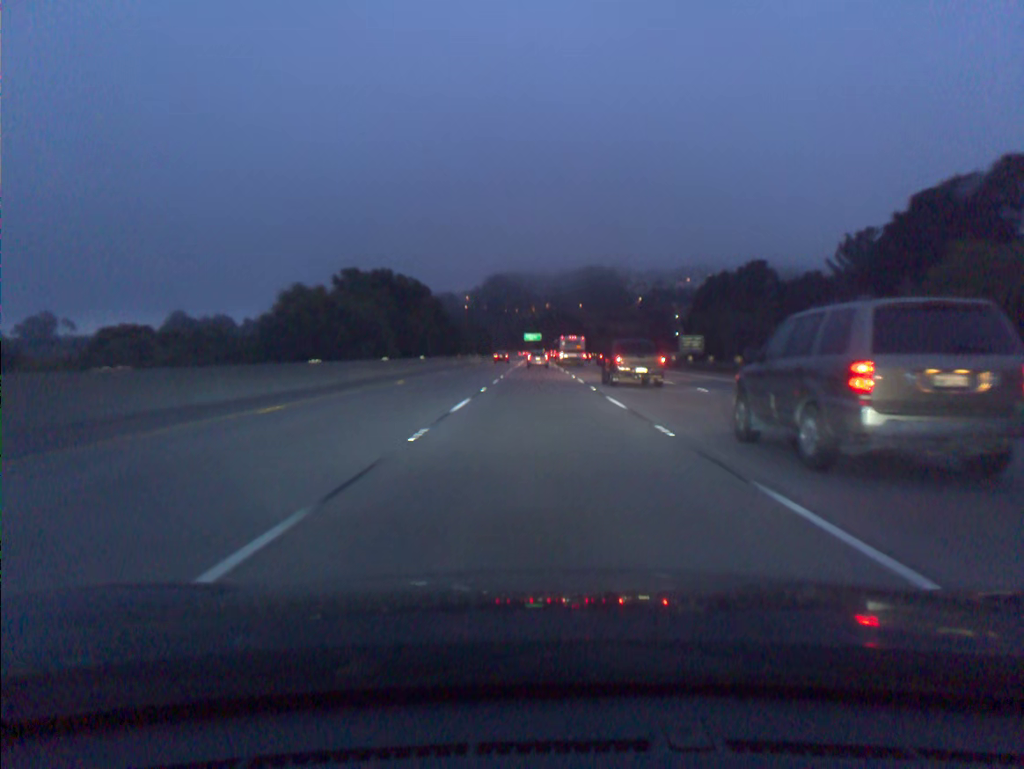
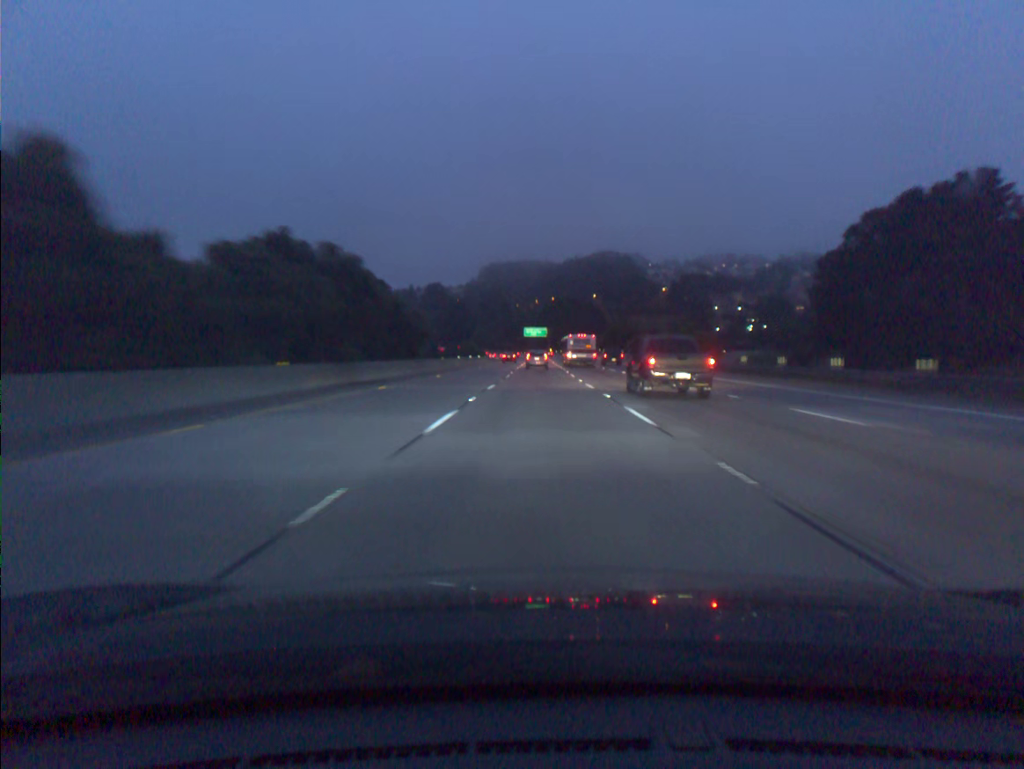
(0.0, +91.8) m; 0°
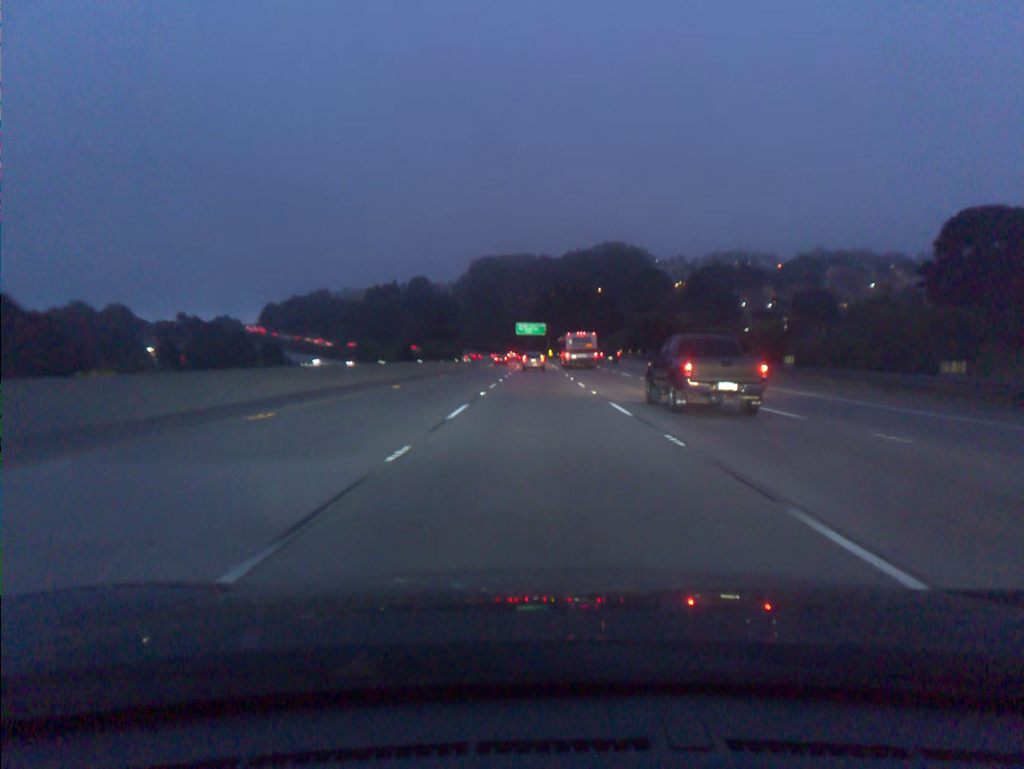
(+0.1, +55.2) m; 0°
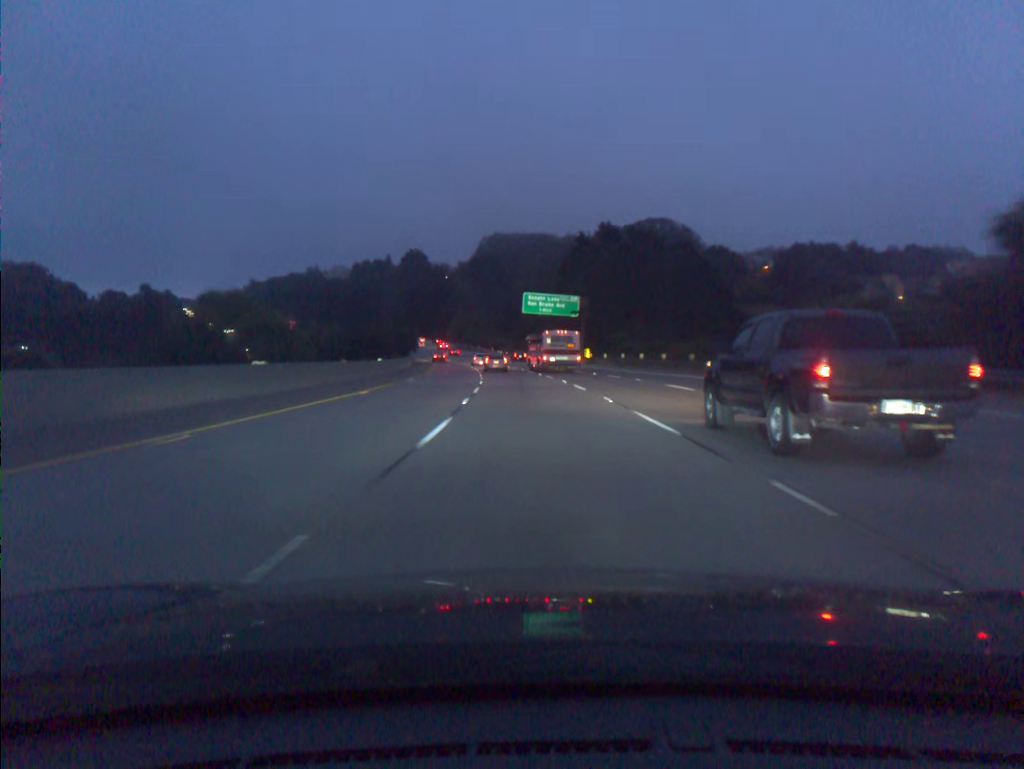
(-0.4, +92.2) m; -1°
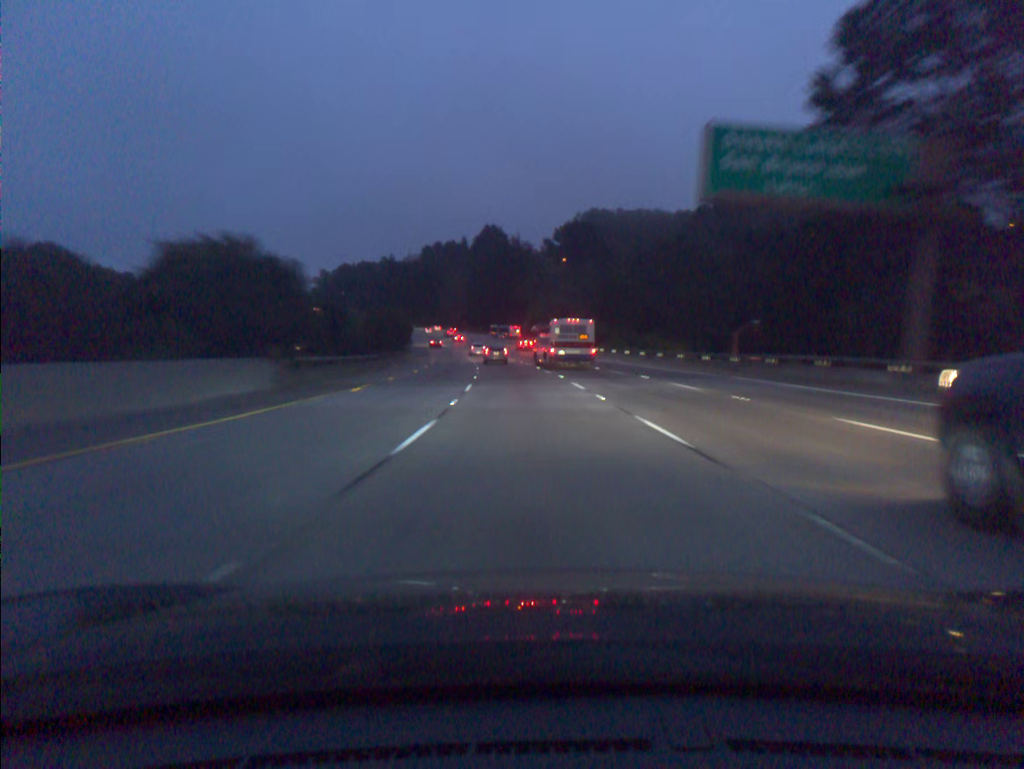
(-3.9, +73.9) m; -6°
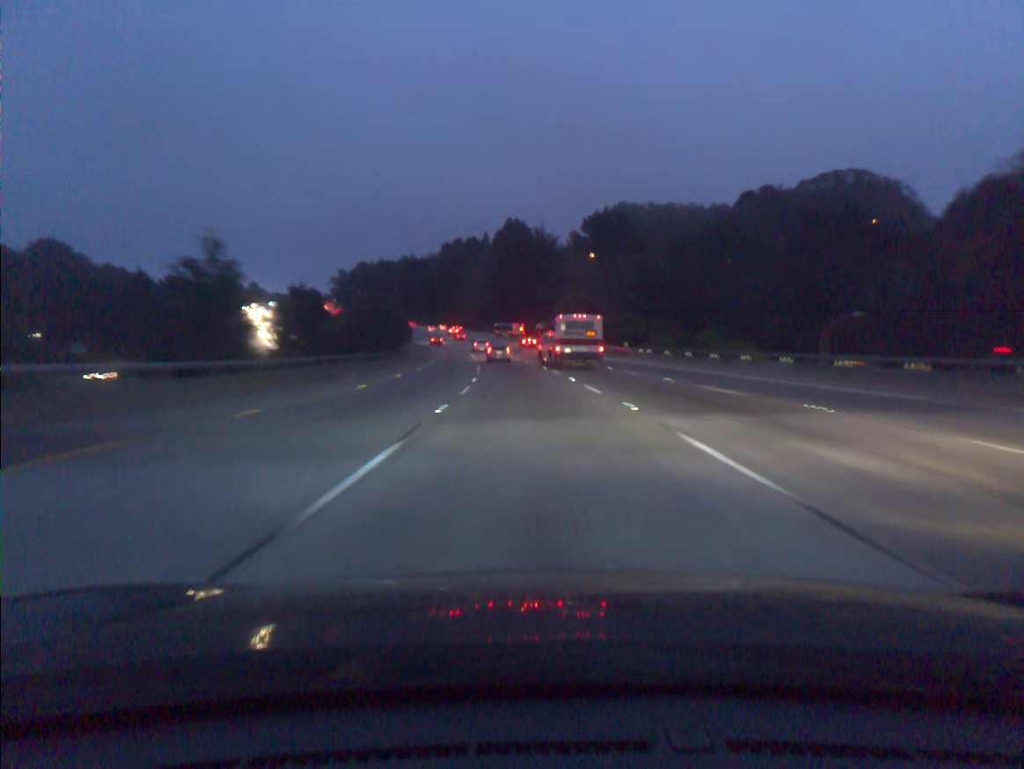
(-0.3, +18.5) m; -2°
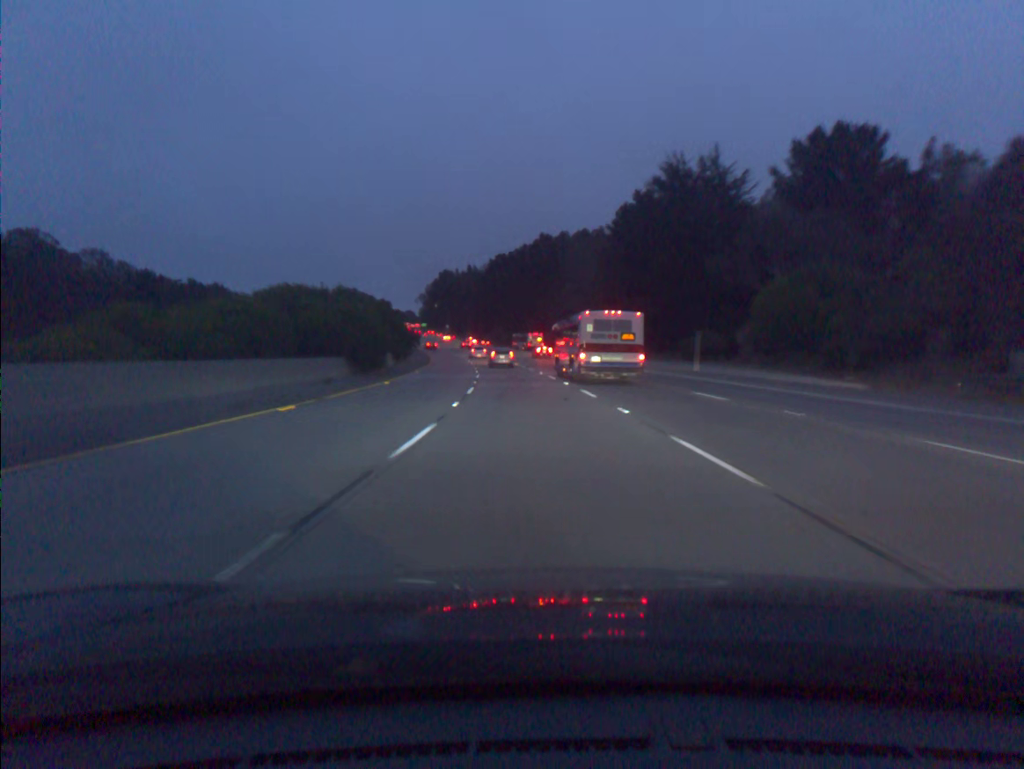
(-6.6, +91.9) m; -8°
